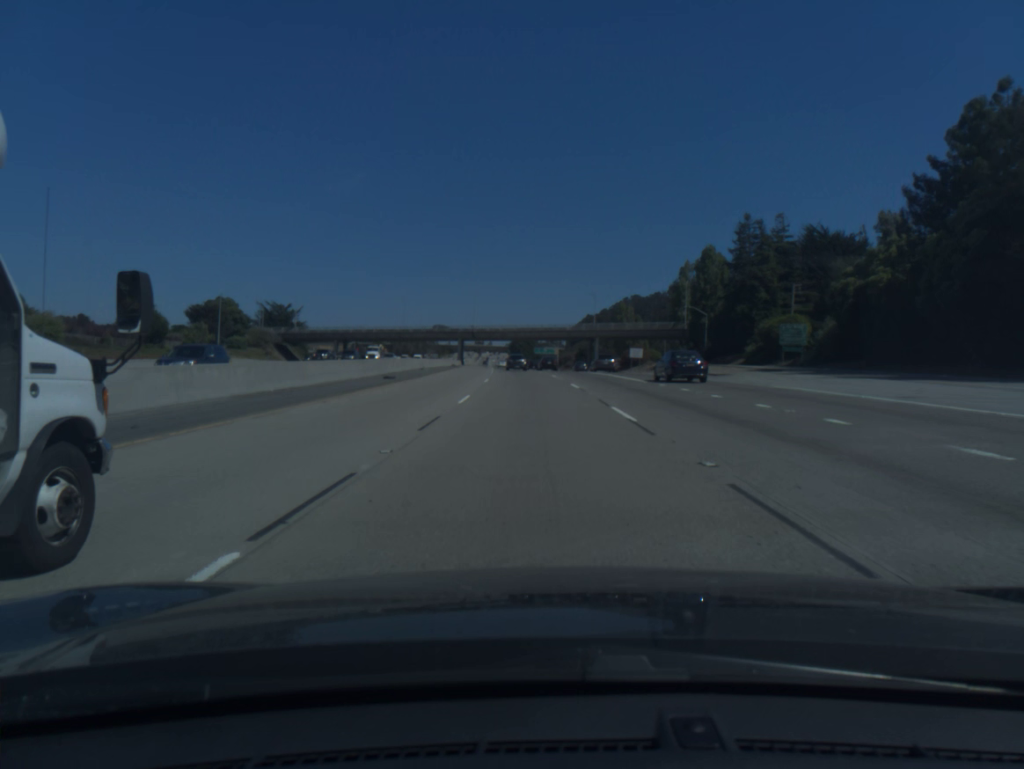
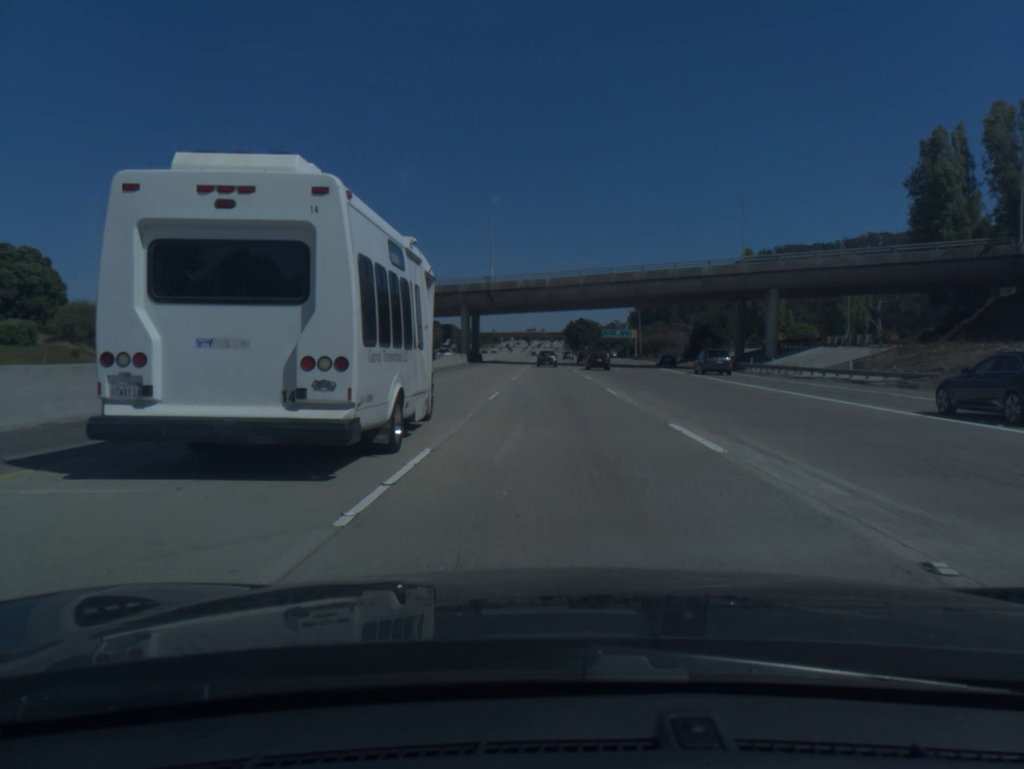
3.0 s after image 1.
(-4.4, +93.7) m; -4°
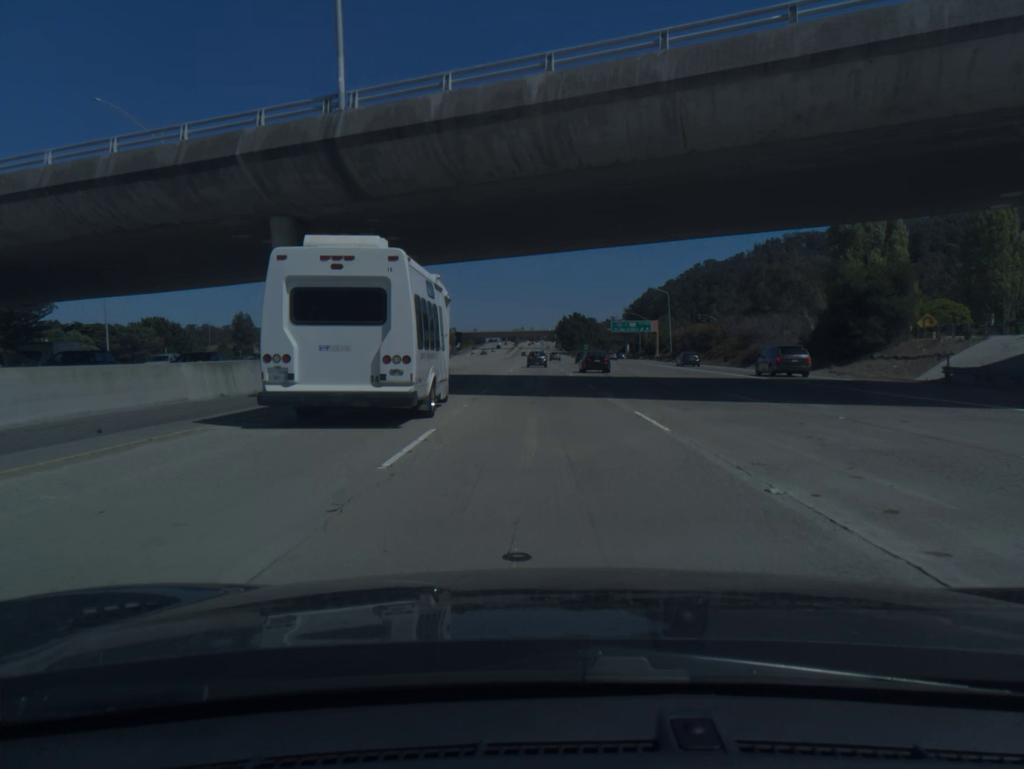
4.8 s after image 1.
(+0.4, +57.1) m; +1°
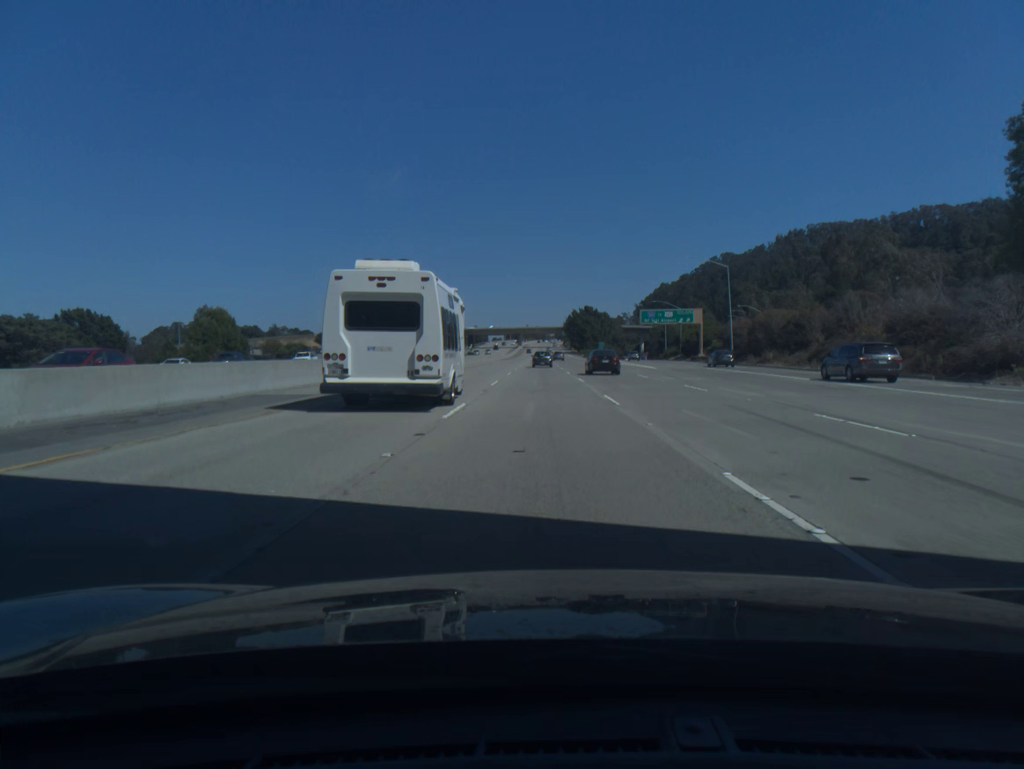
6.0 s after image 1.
(-0.2, +38.0) m; -1°
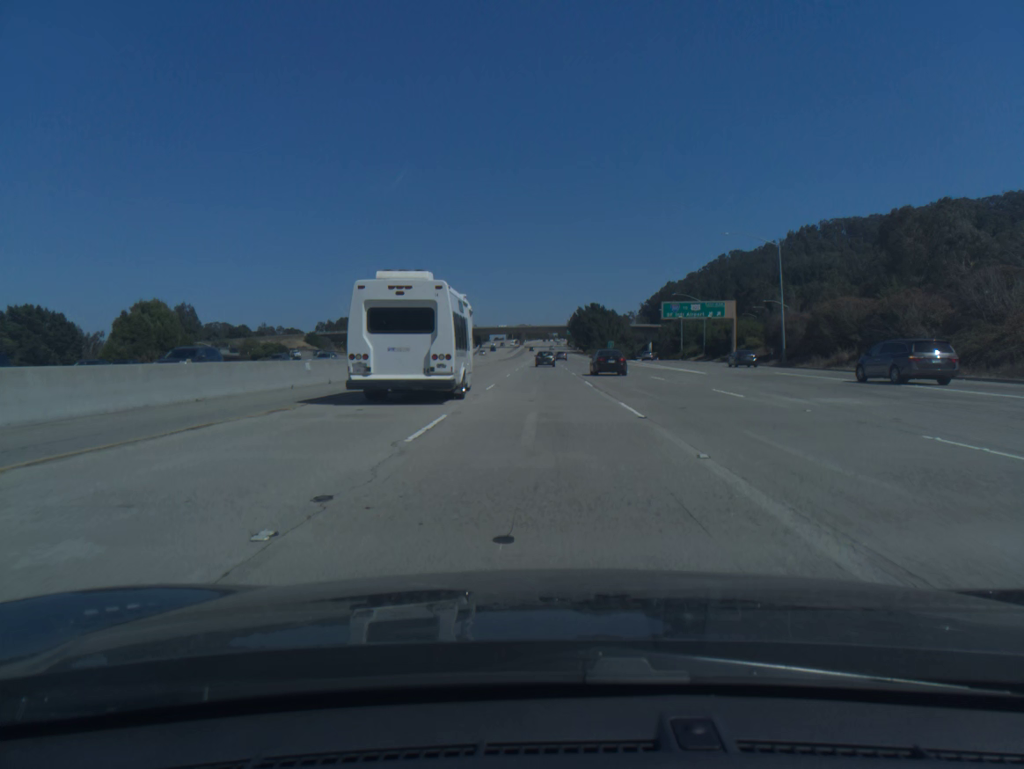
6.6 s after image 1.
(0.0, +19.0) m; 0°
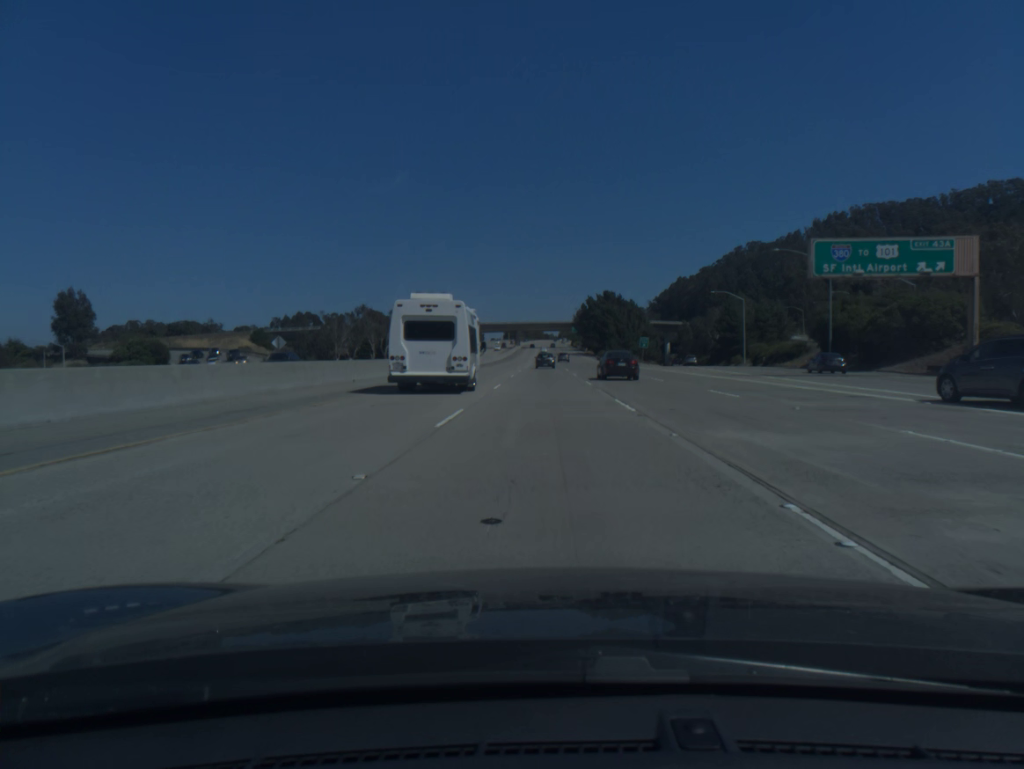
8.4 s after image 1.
(0.0, +56.9) m; 0°
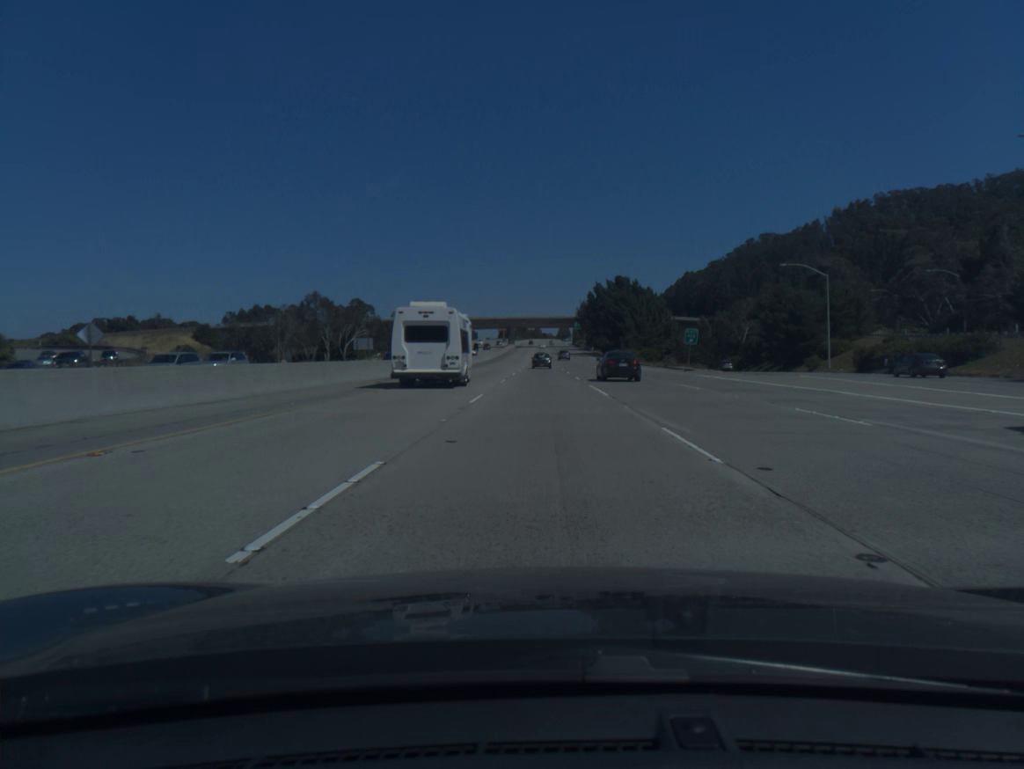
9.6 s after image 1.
(+0.1, +38.1) m; 0°
